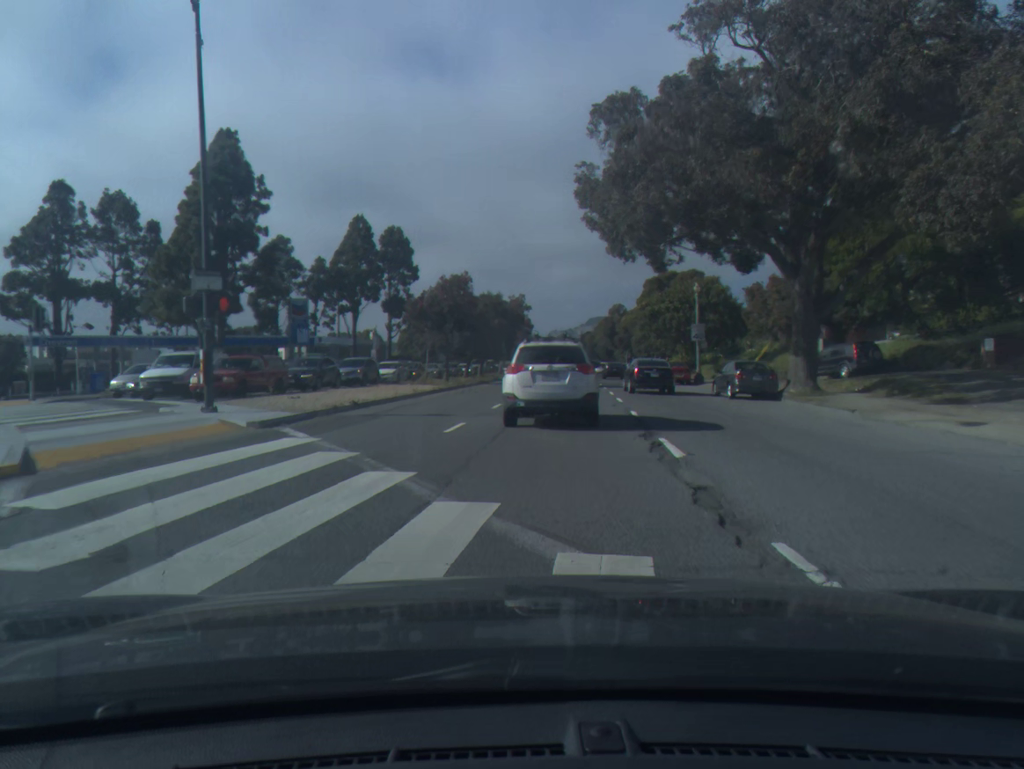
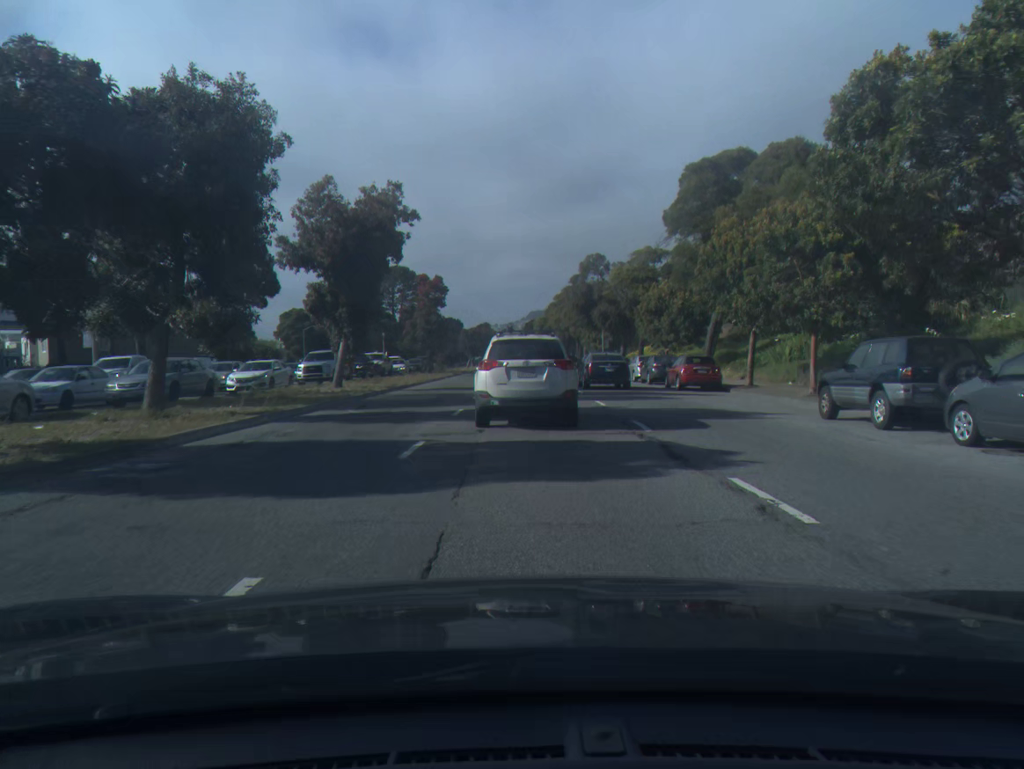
(+2.7, +48.1) m; +4°
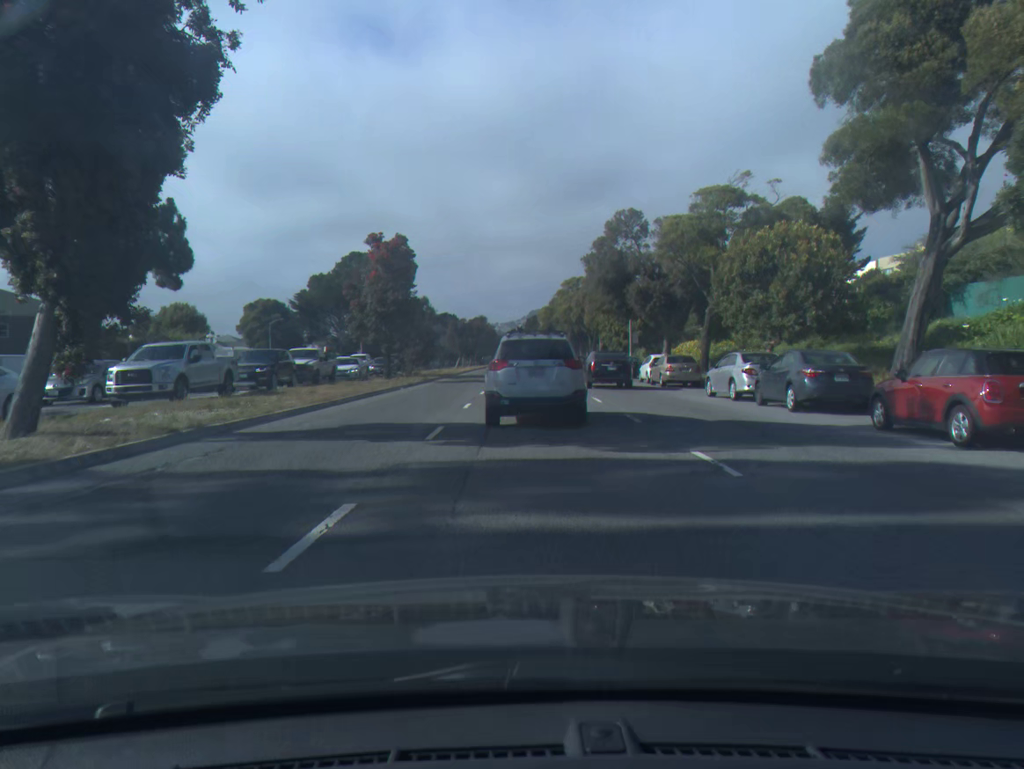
(0.0, +20.0) m; 0°
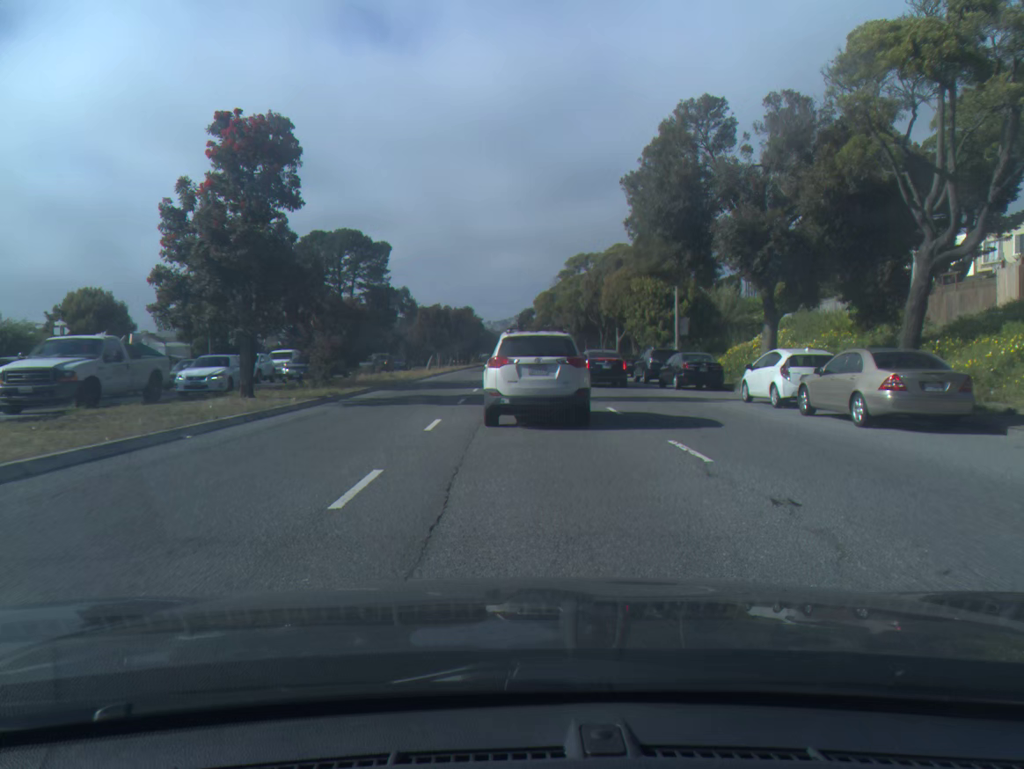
(+0.1, +20.5) m; 0°
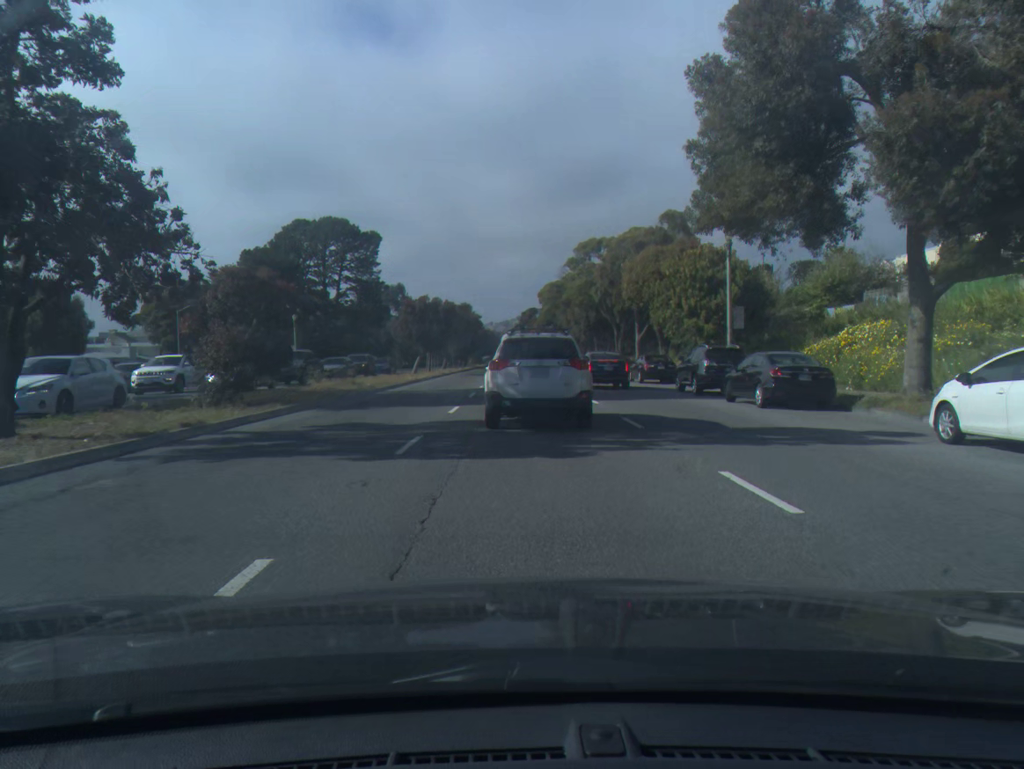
(0.0, +10.3) m; 0°
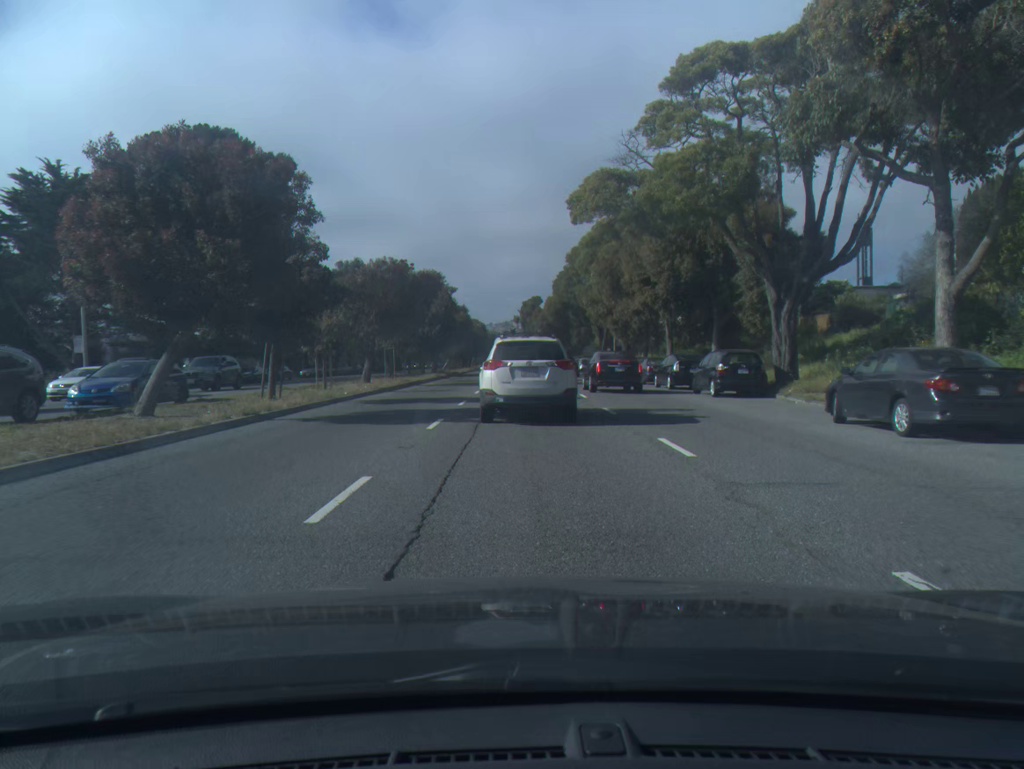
(-0.1, +40.9) m; 0°
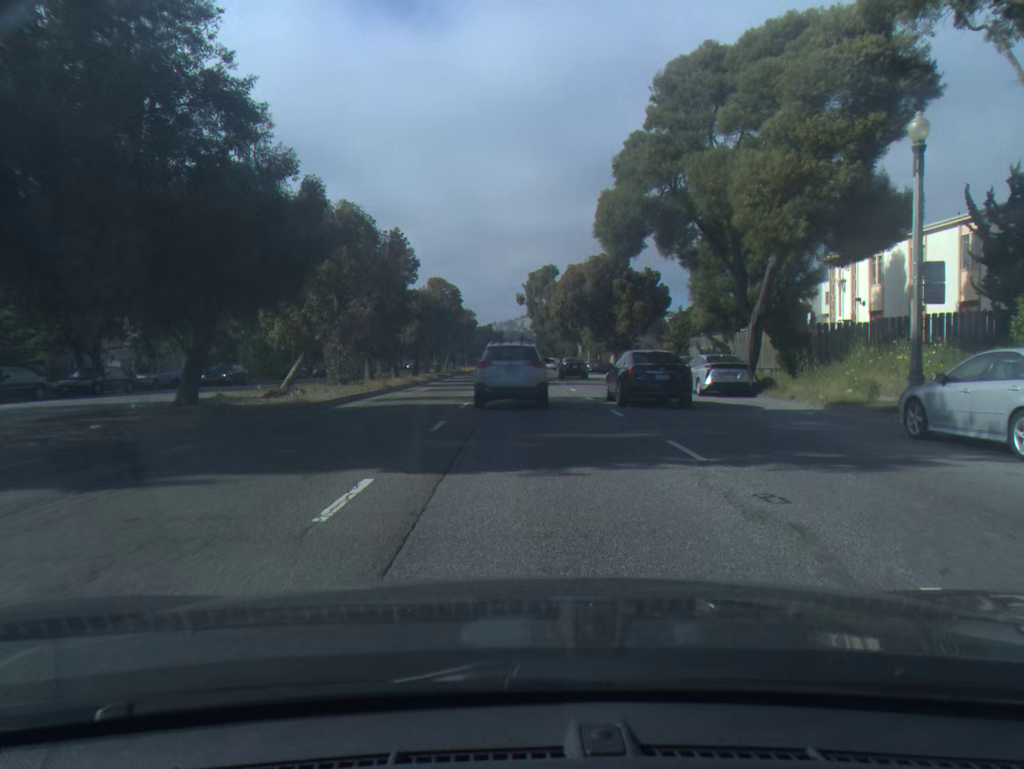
(-0.1, +52.0) m; 0°
